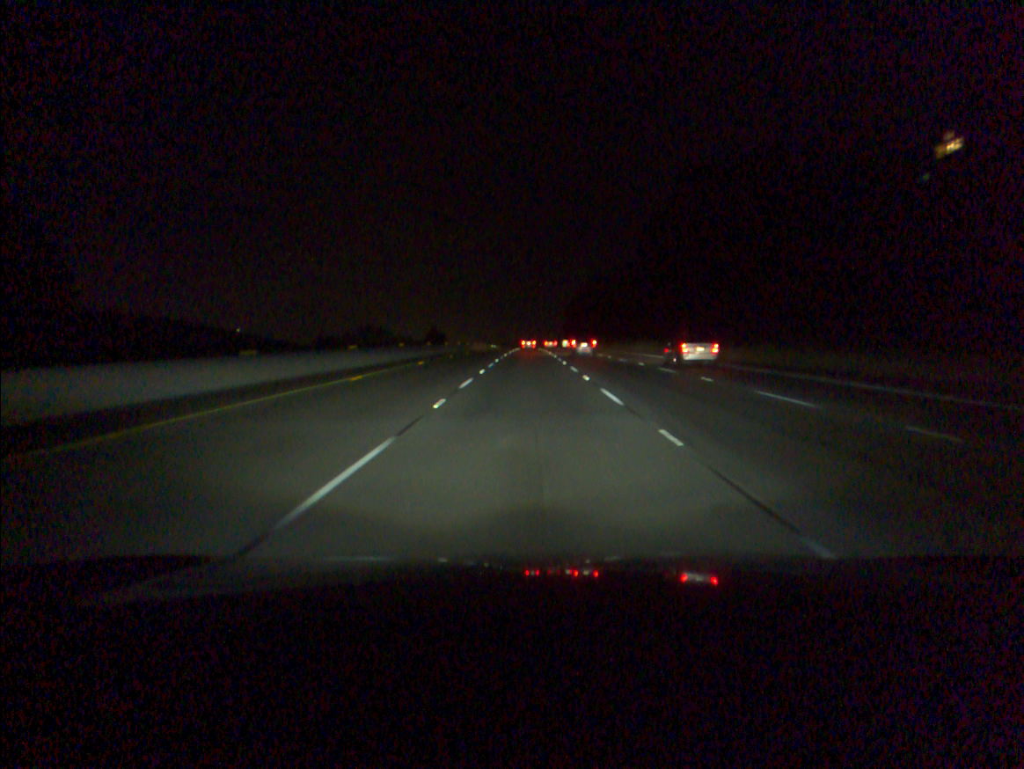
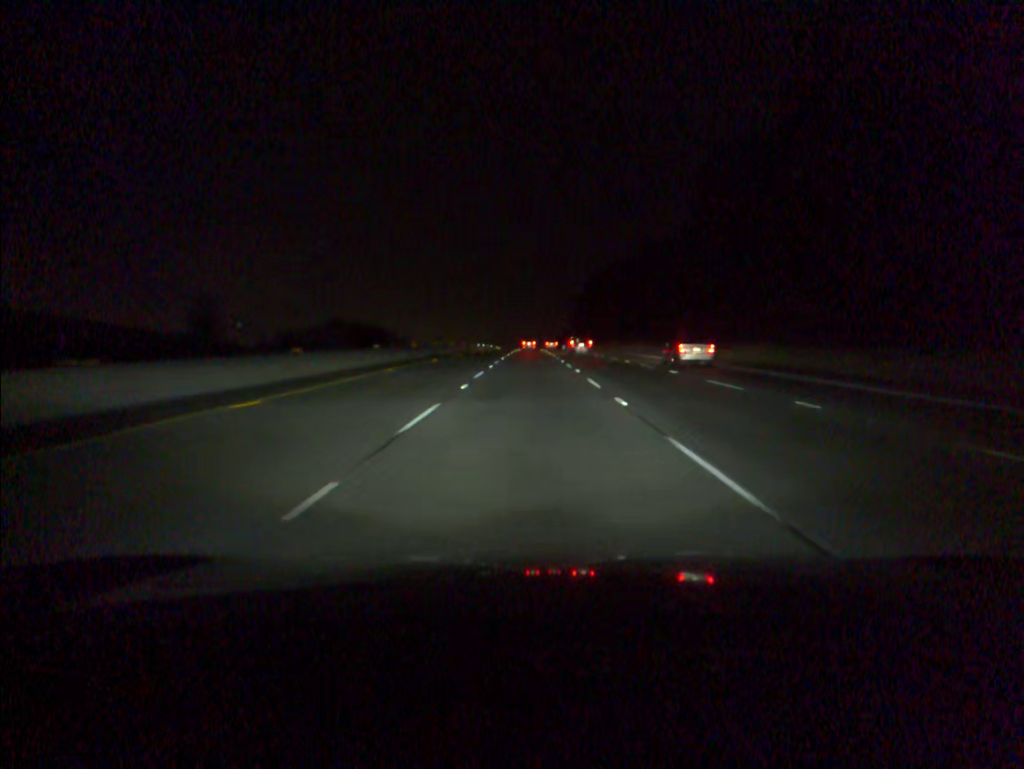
(-0.1, +53.1) m; 0°
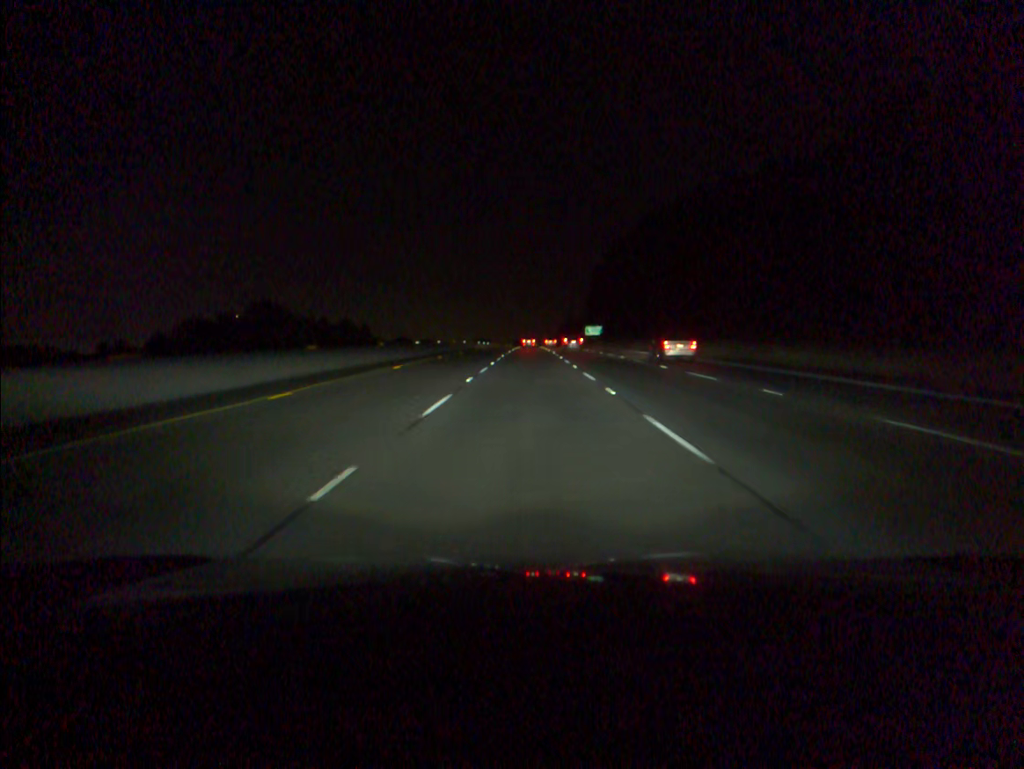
(+0.1, +71.1) m; 0°
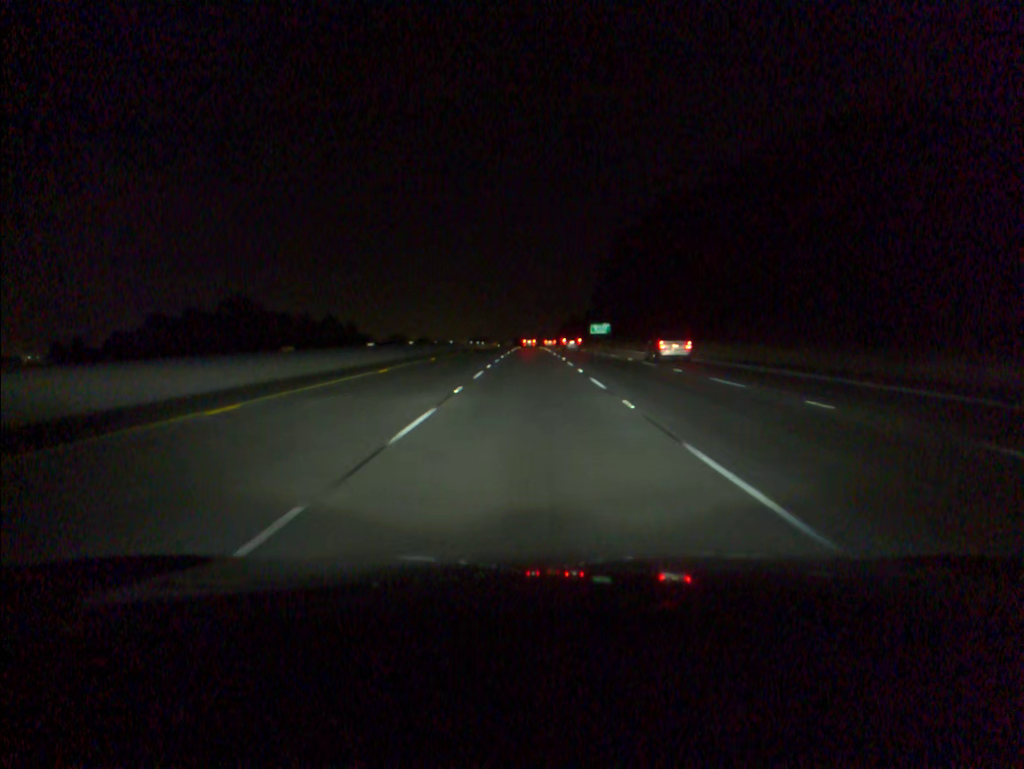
(0.0, +17.8) m; 0°
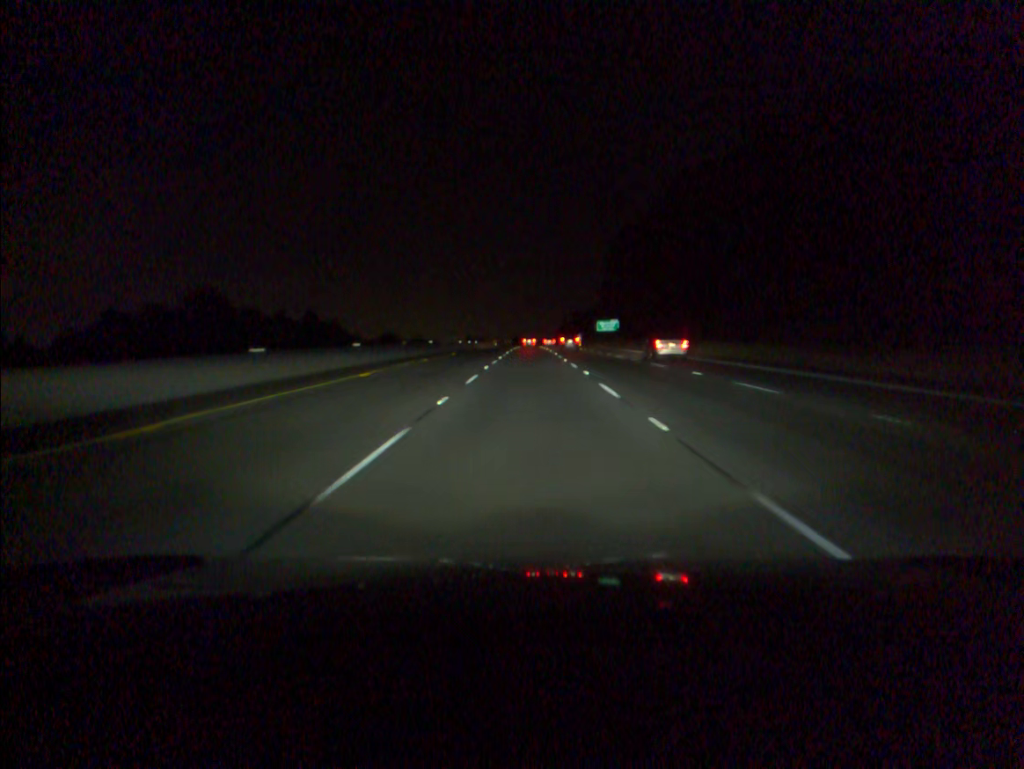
(0.0, +17.8) m; 0°
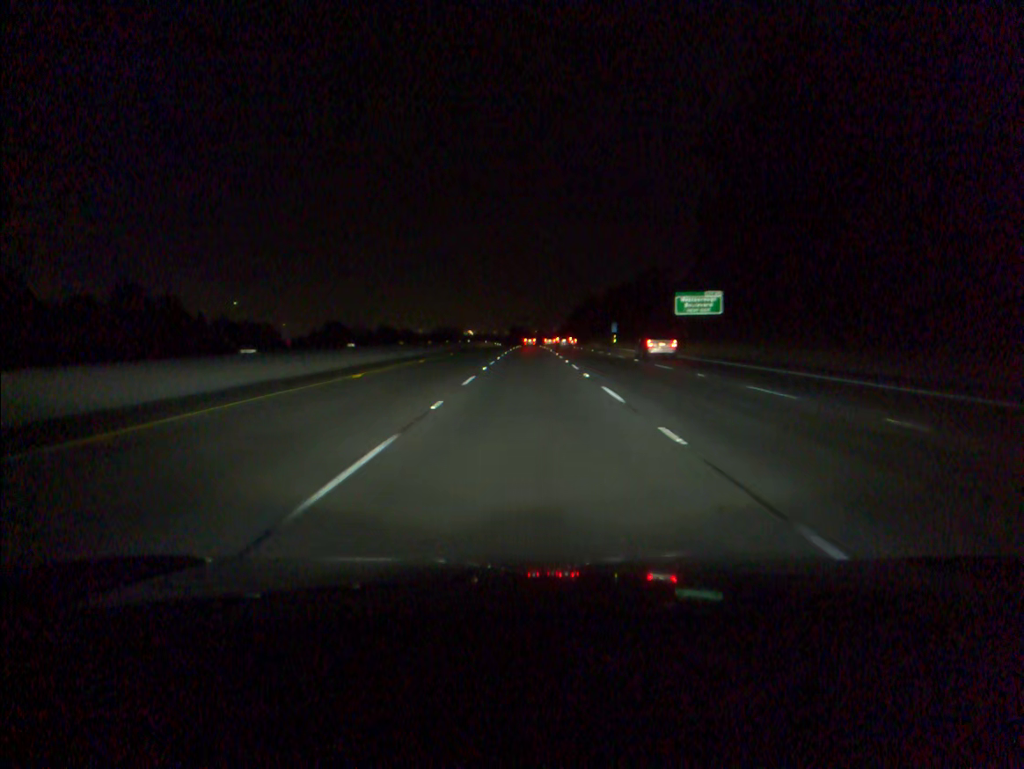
(0.0, +88.8) m; 0°
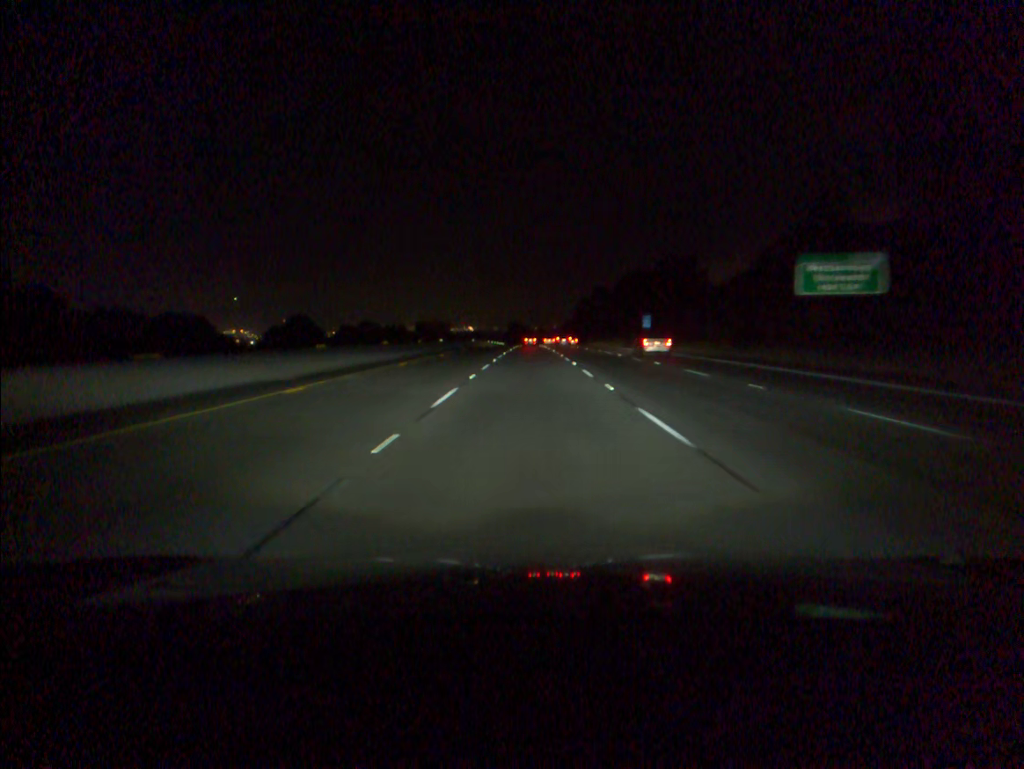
(0.0, +35.5) m; 0°
